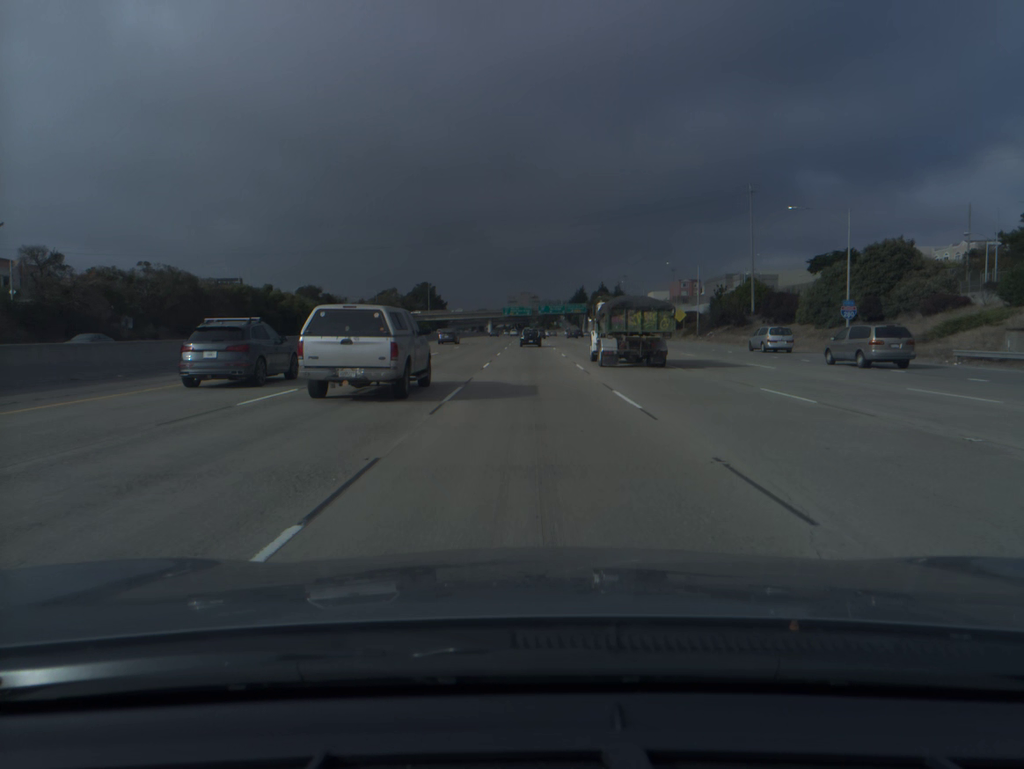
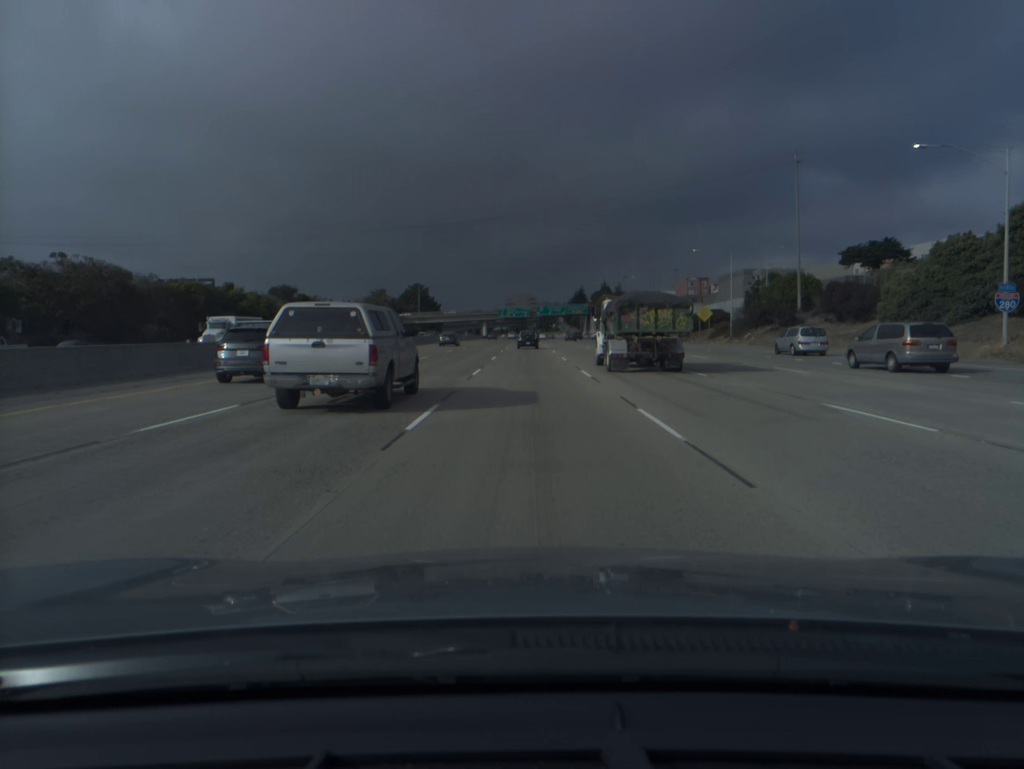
(0.0, +18.6) m; 0°
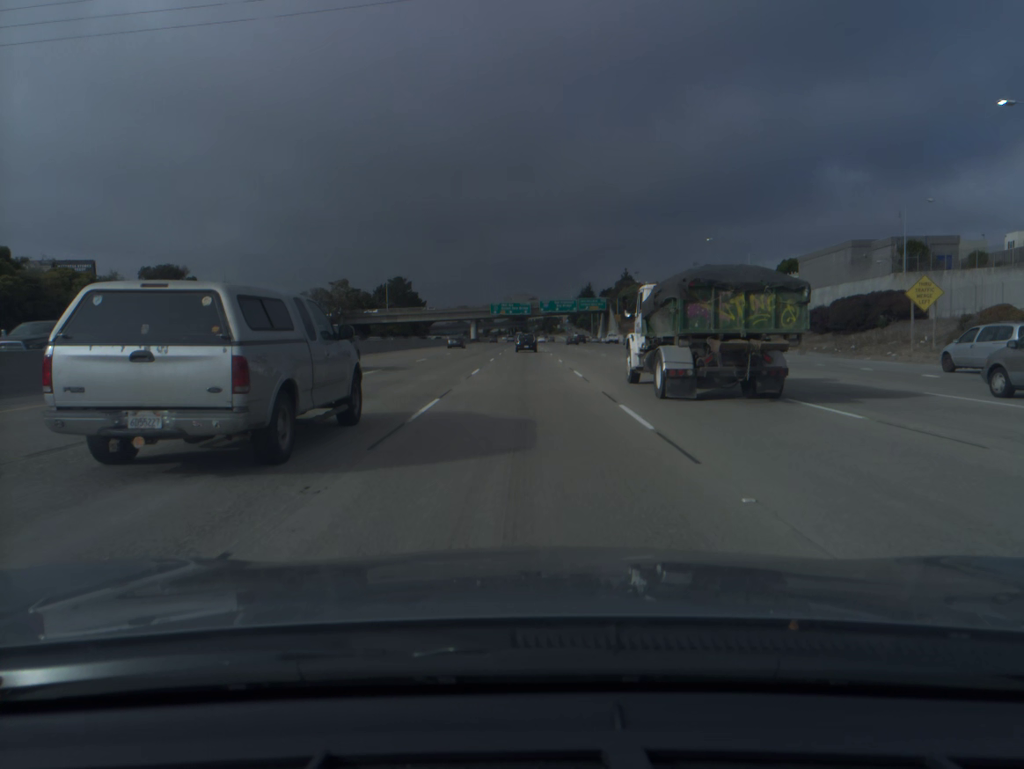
(0.0, +55.7) m; 0°
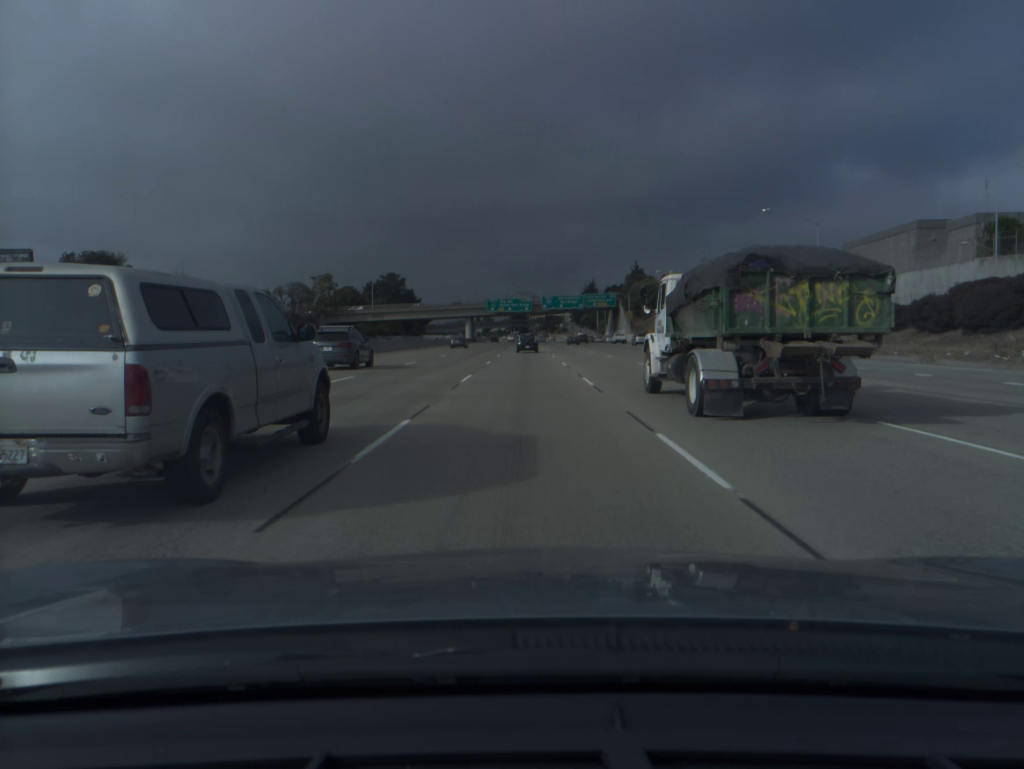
(0.0, +18.5) m; 0°
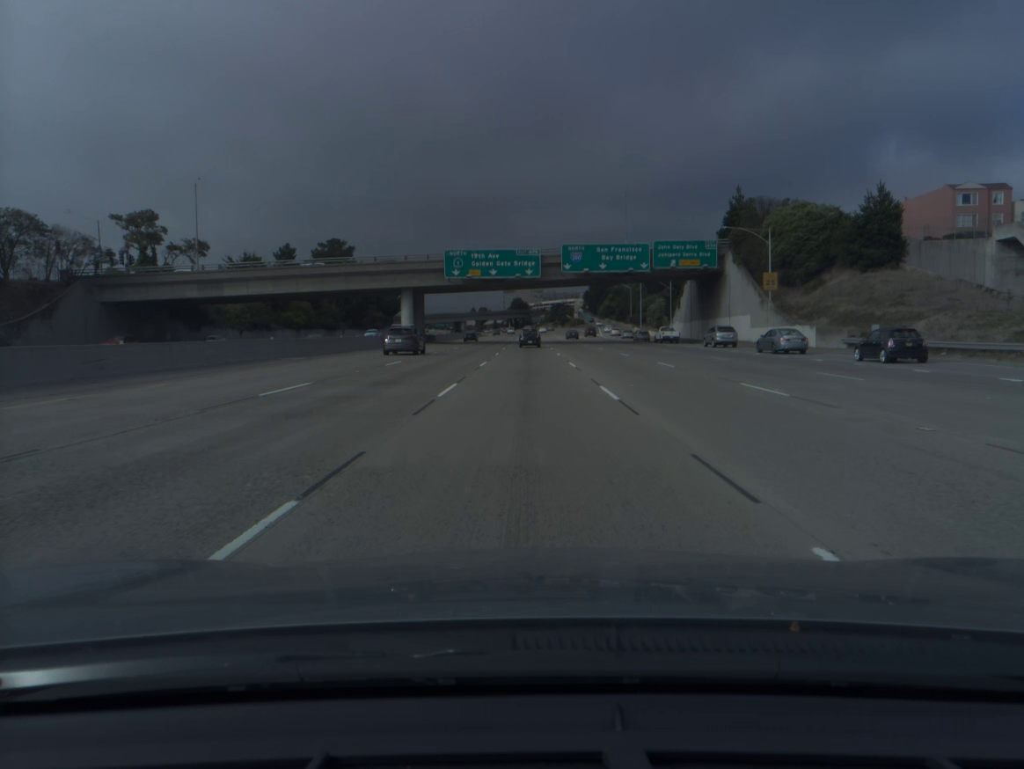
(-0.1, +90.9) m; 0°
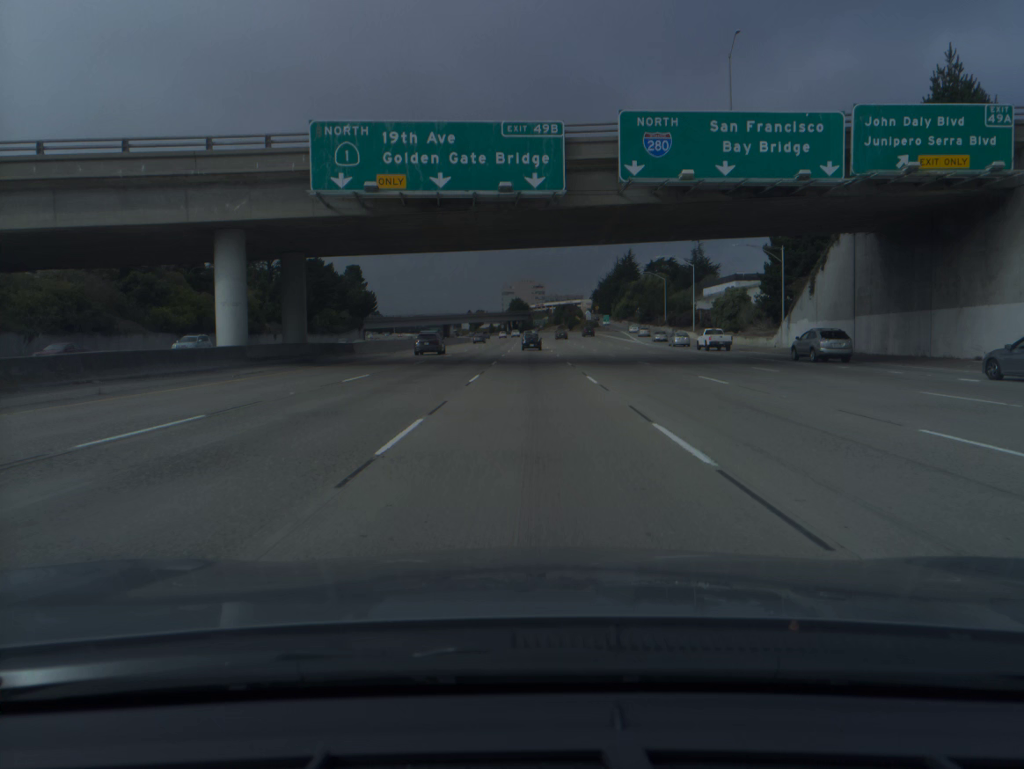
(-0.1, +50.3) m; 0°
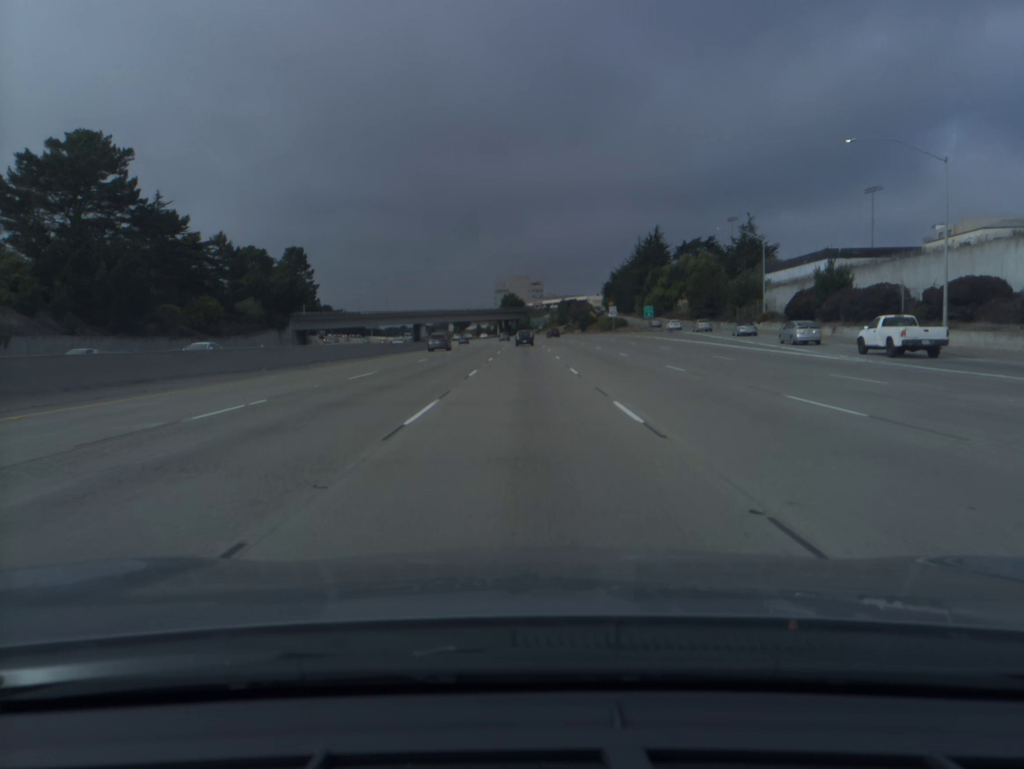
(+0.2, +67.6) m; 0°
